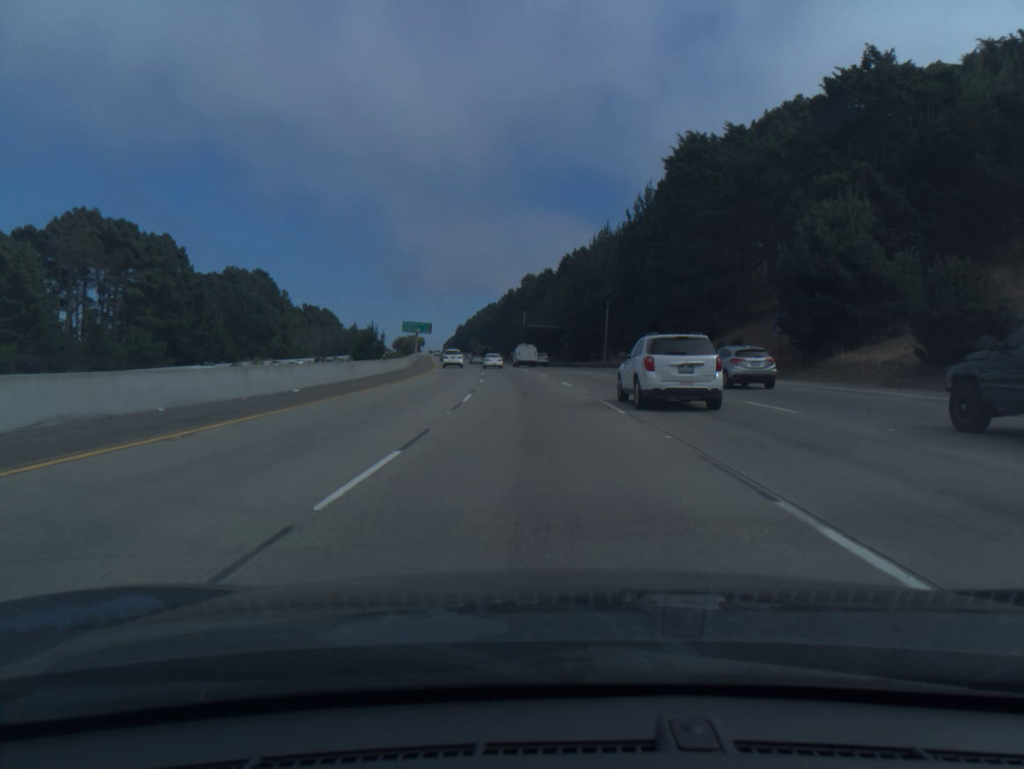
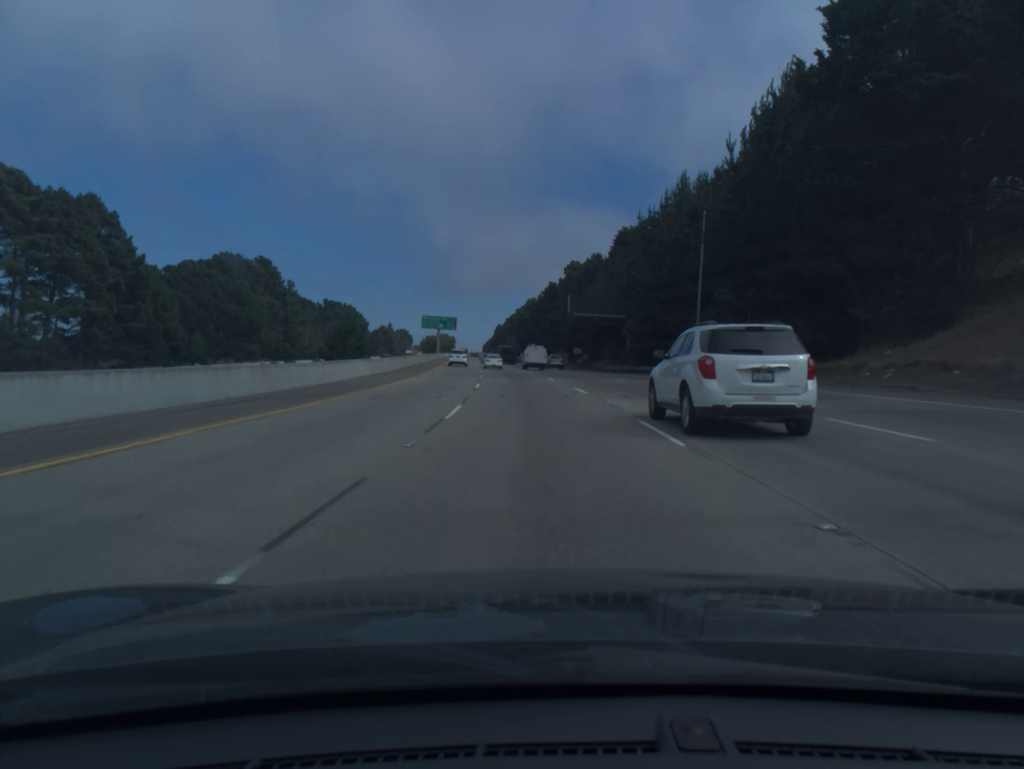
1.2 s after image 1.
(-0.9, +34.8) m; -3°
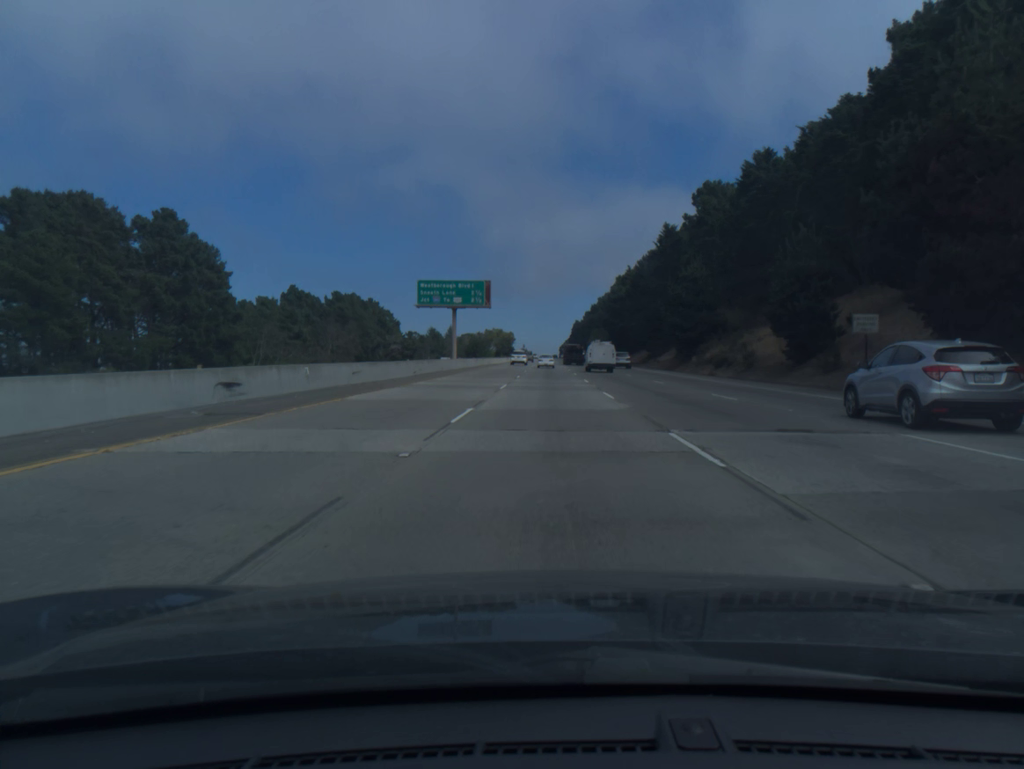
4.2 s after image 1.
(-5.3, +88.6) m; -6°
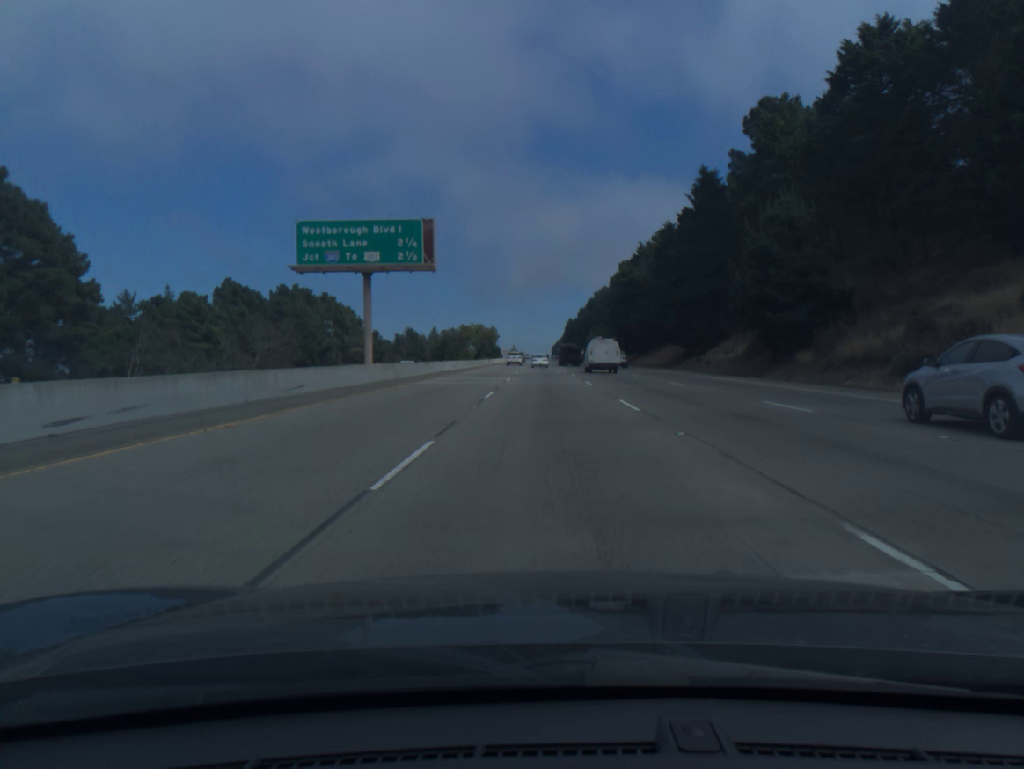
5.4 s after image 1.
(+0.1, +36.1) m; +1°
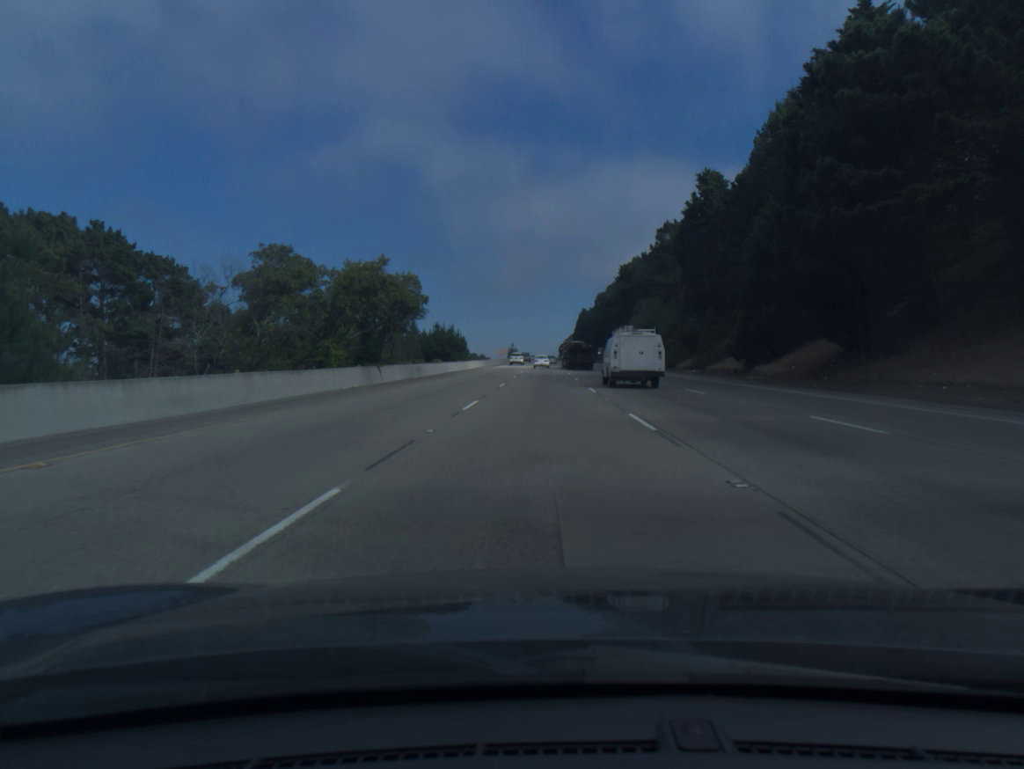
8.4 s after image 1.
(+0.1, +91.7) m; 0°
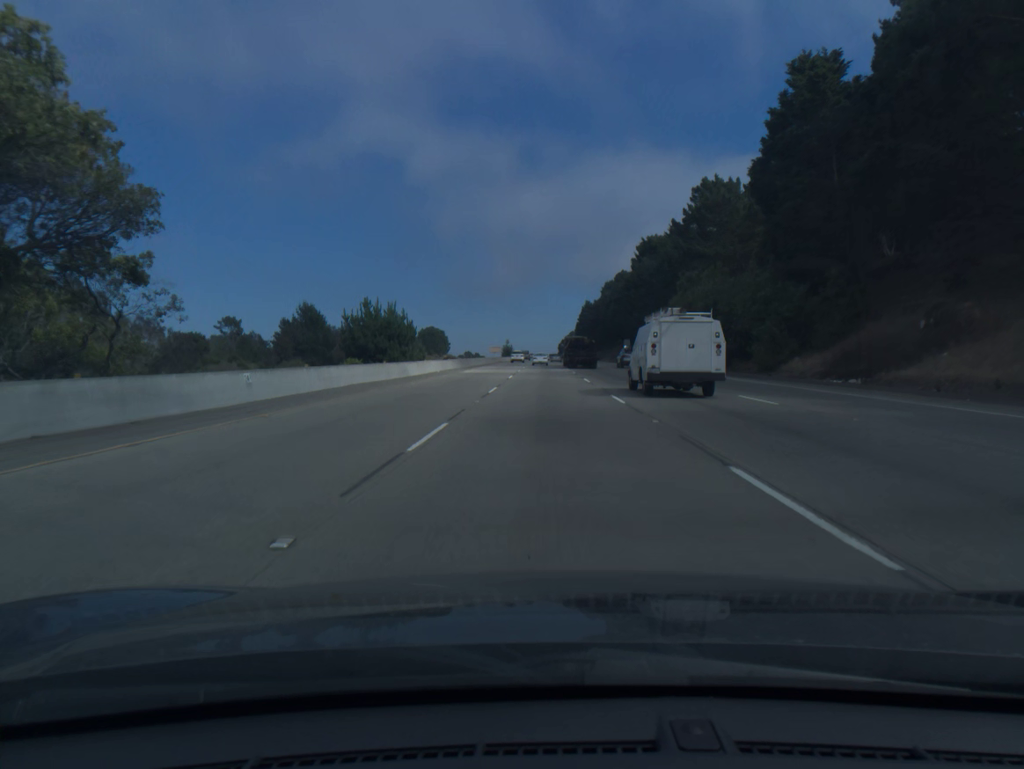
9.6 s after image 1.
(0.0, +37.4) m; 0°
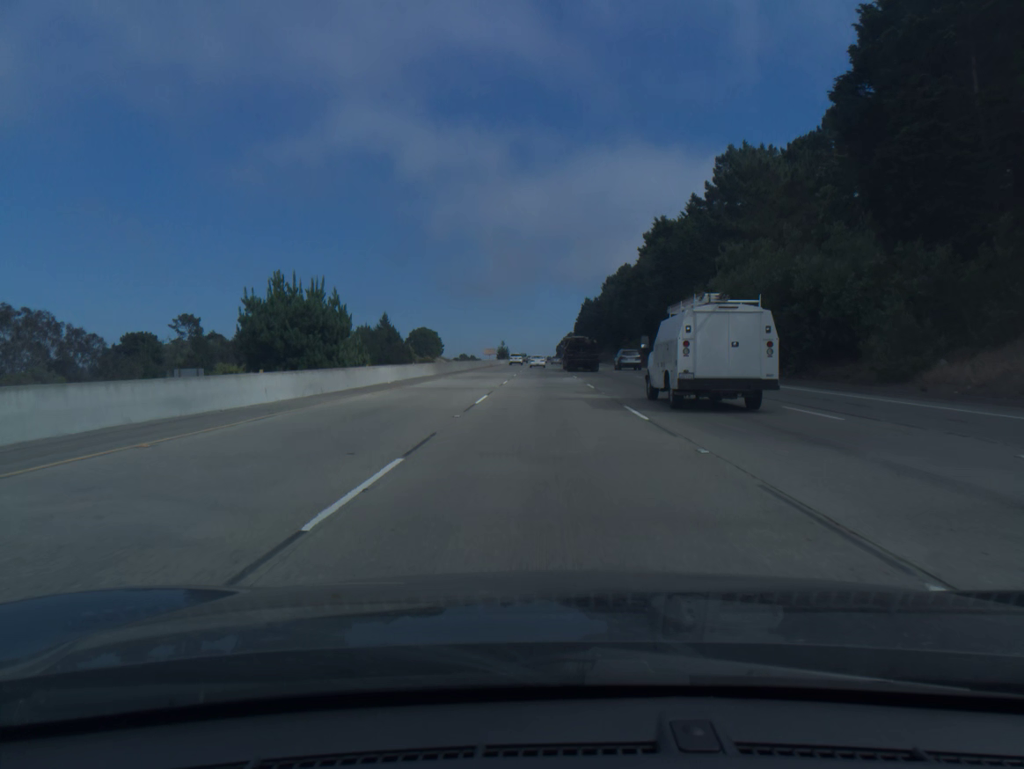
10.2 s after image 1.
(0.0, +18.8) m; 0°
